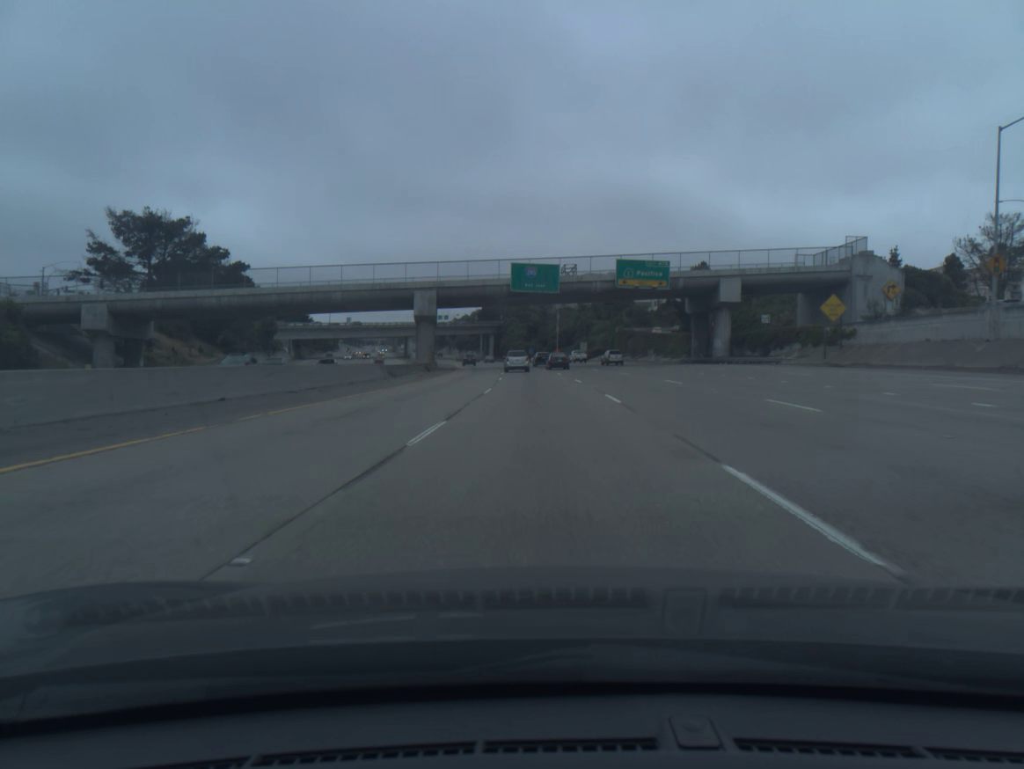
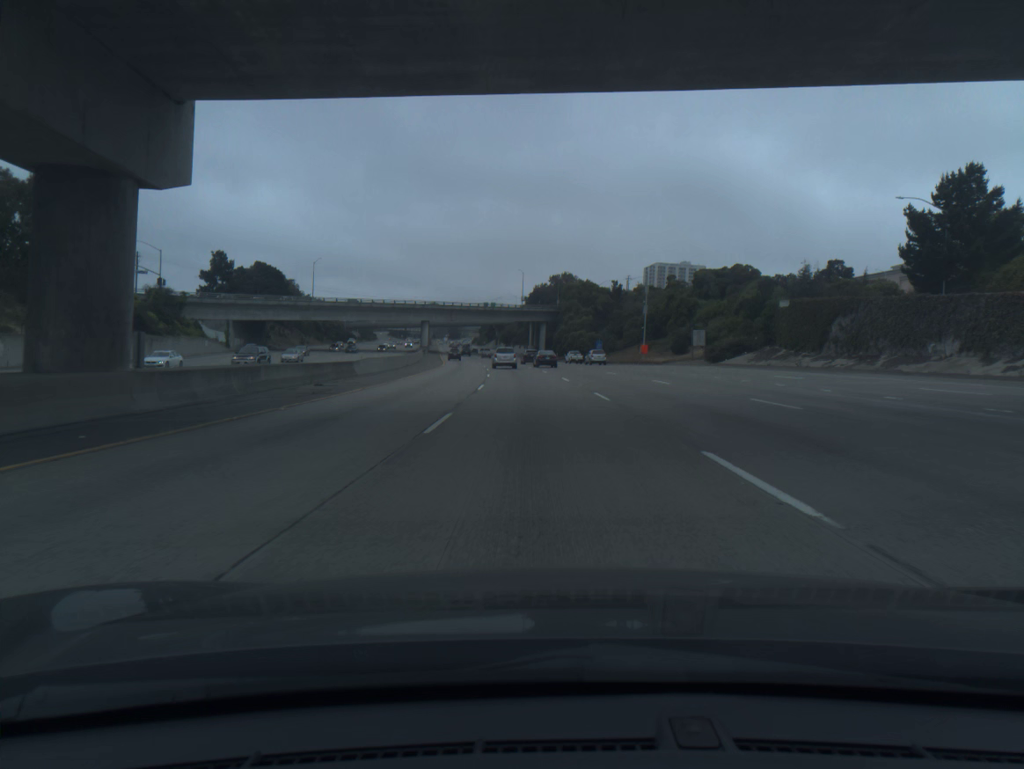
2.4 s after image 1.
(-2.0, +72.0) m; -4°
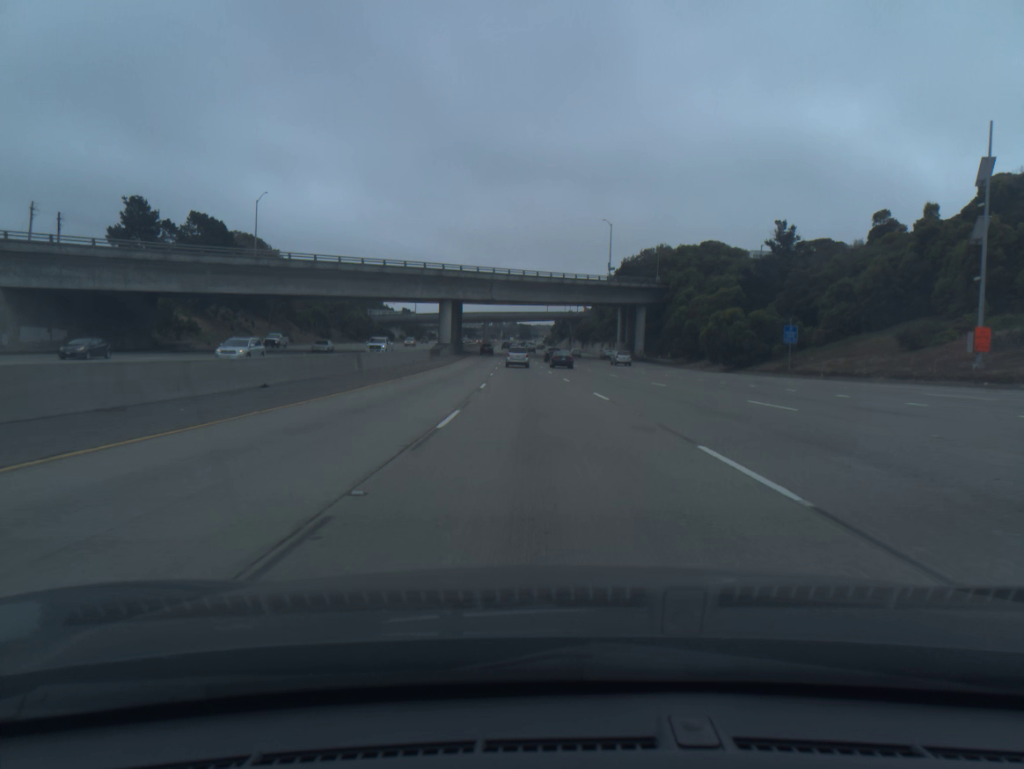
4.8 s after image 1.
(-3.6, +72.1) m; -5°
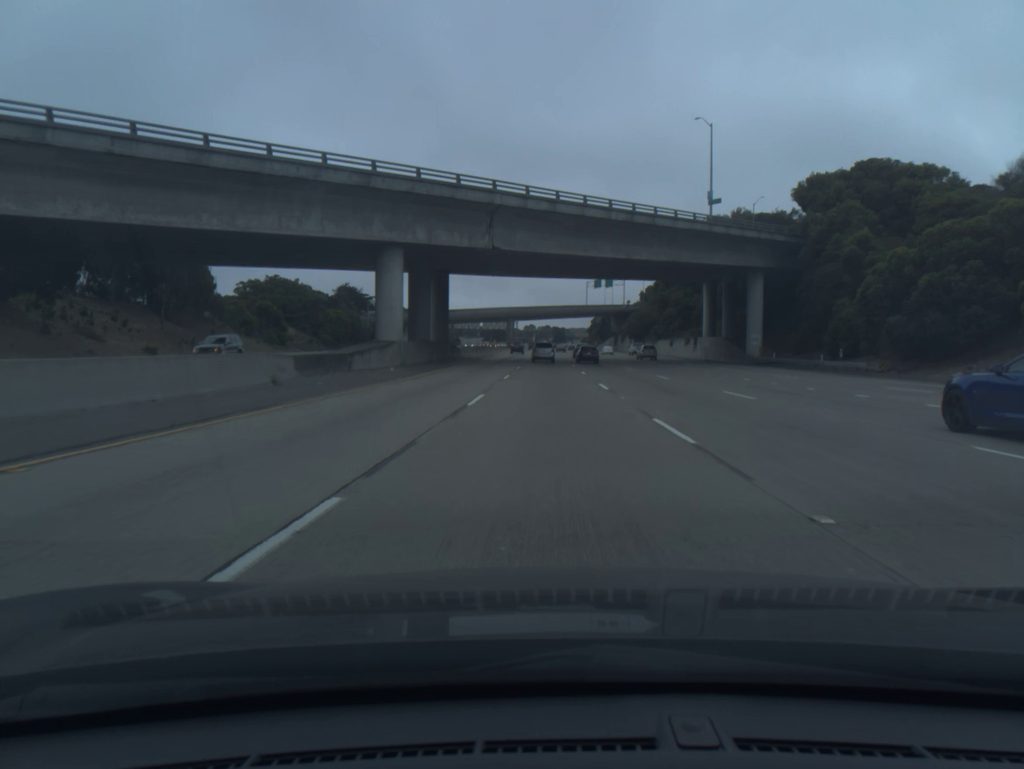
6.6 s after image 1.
(-1.5, +53.9) m; -3°
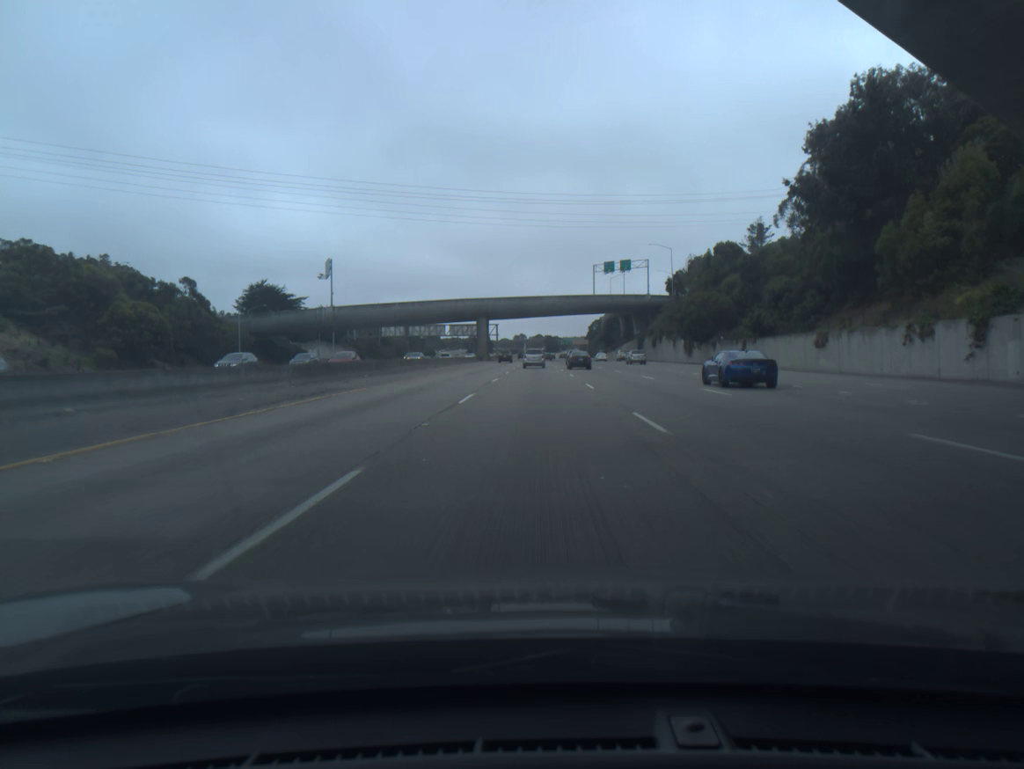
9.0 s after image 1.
(+0.6, +71.6) m; +1°
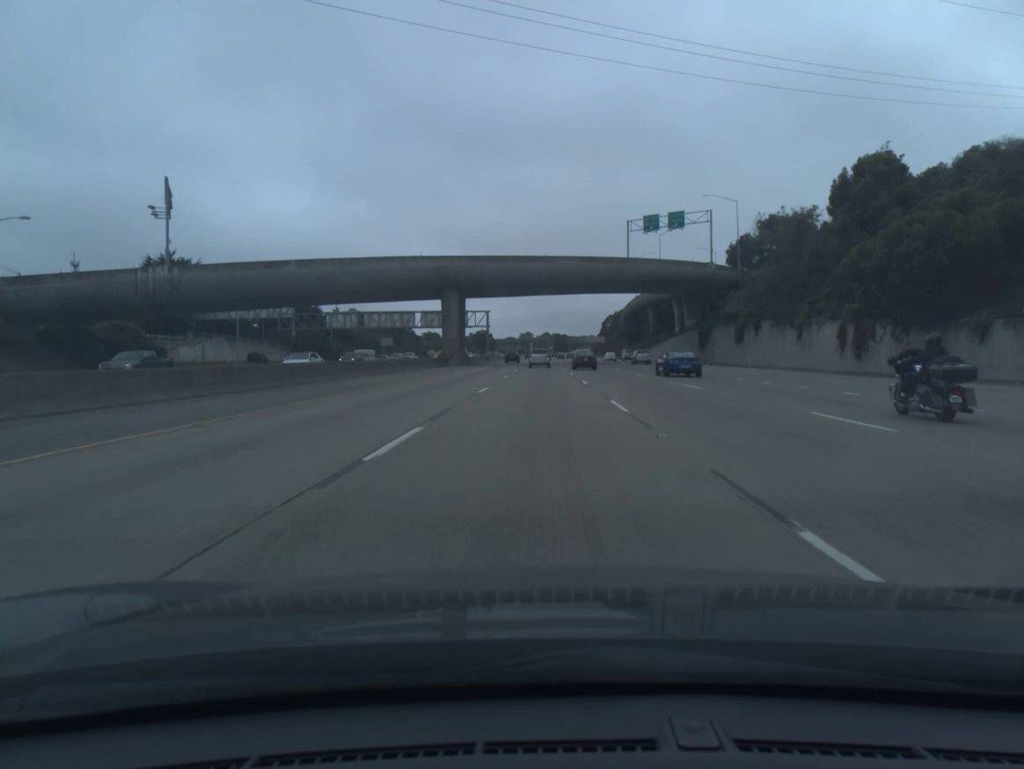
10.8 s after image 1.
(-0.4, +53.9) m; -1°
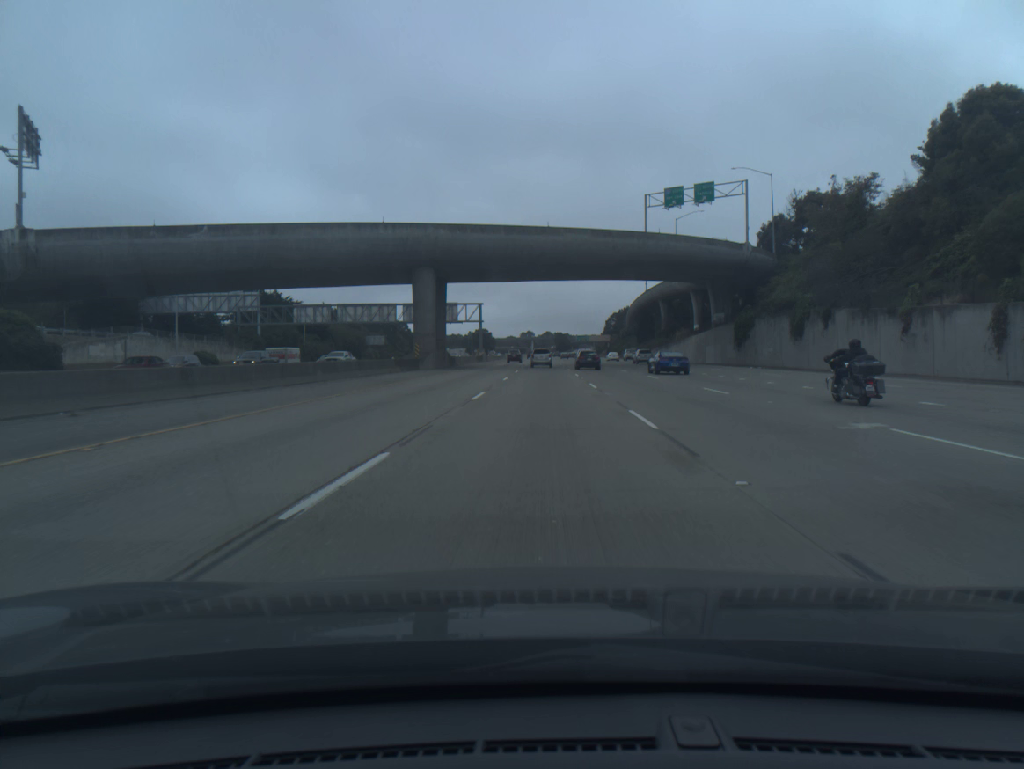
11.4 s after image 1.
(0.0, +18.0) m; 0°
